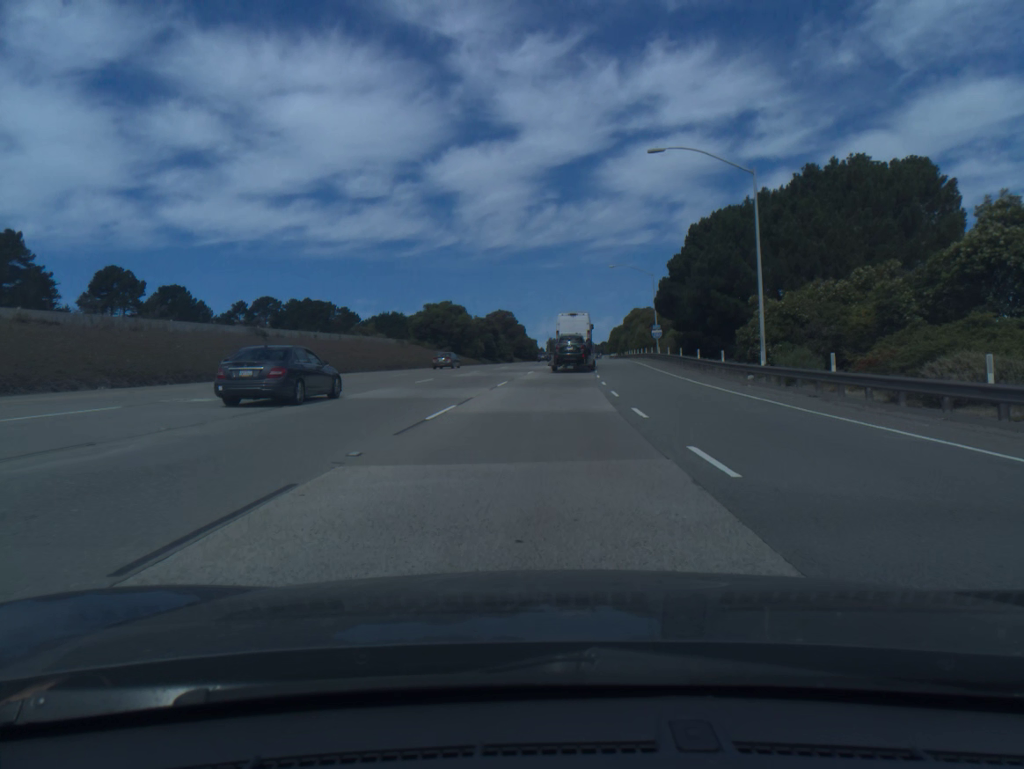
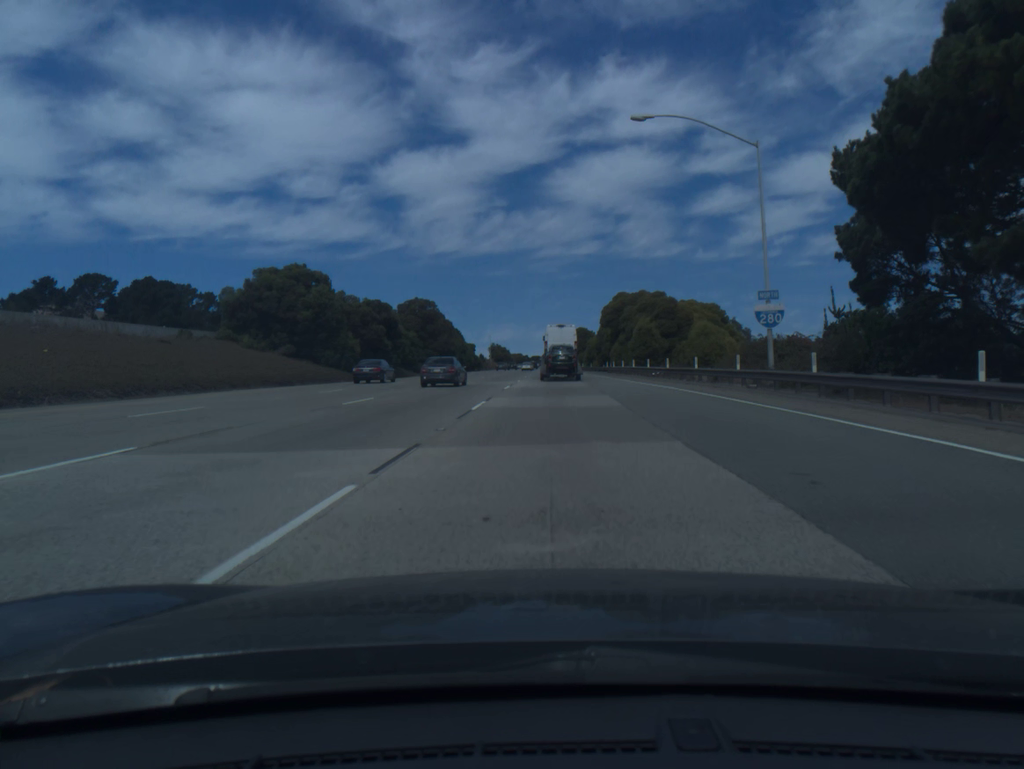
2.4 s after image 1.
(+1.7, +54.3) m; +4°
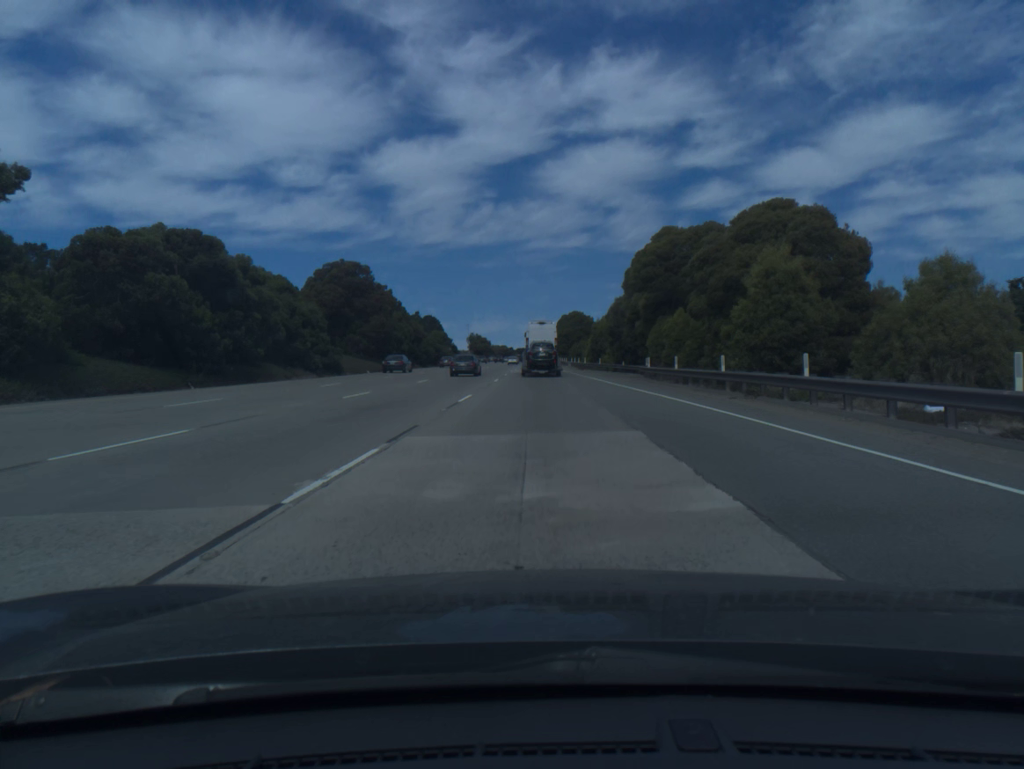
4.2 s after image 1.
(+0.6, +40.8) m; +1°
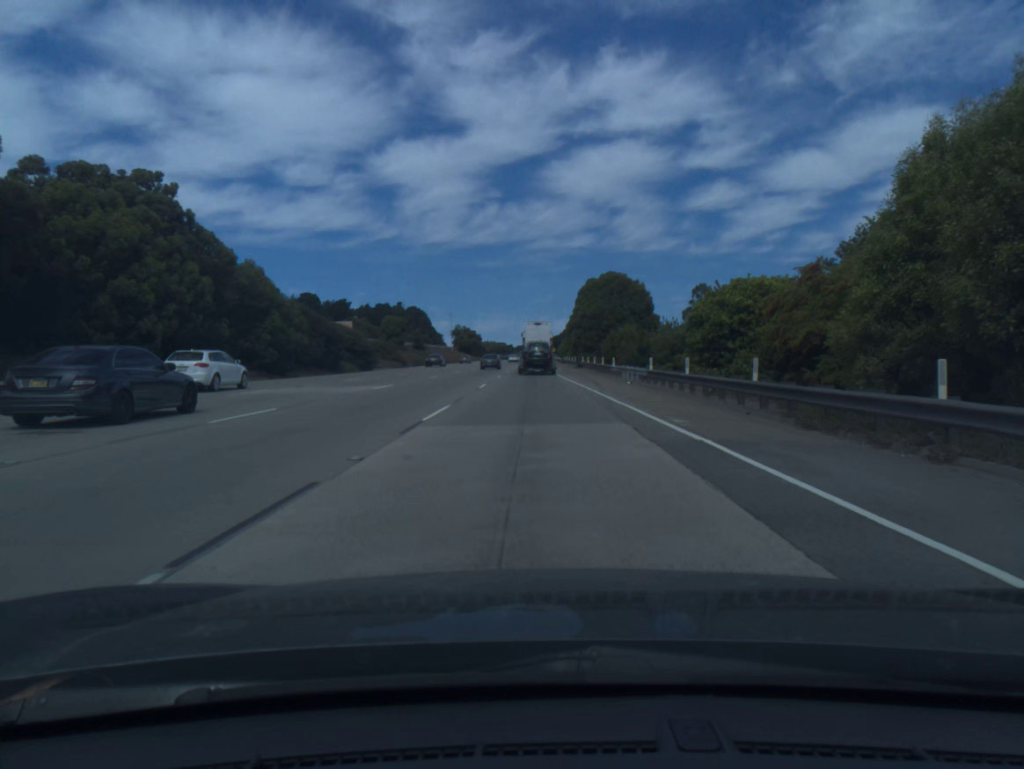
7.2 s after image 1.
(-0.7, +68.7) m; 0°
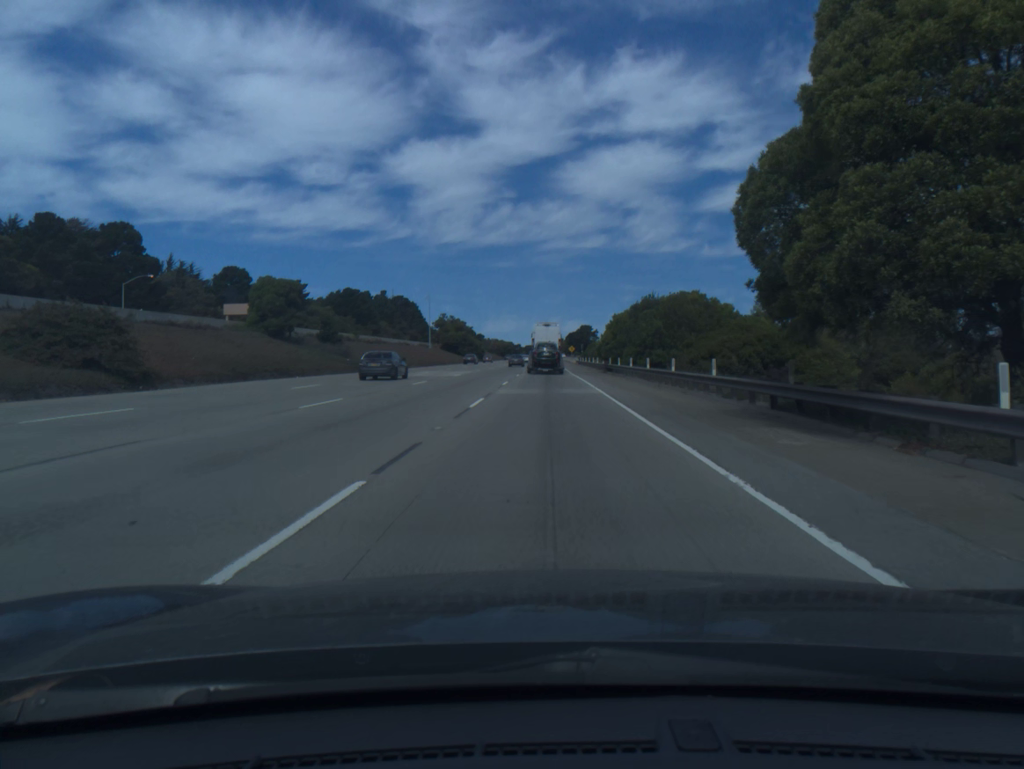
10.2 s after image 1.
(-0.7, +69.3) m; -1°
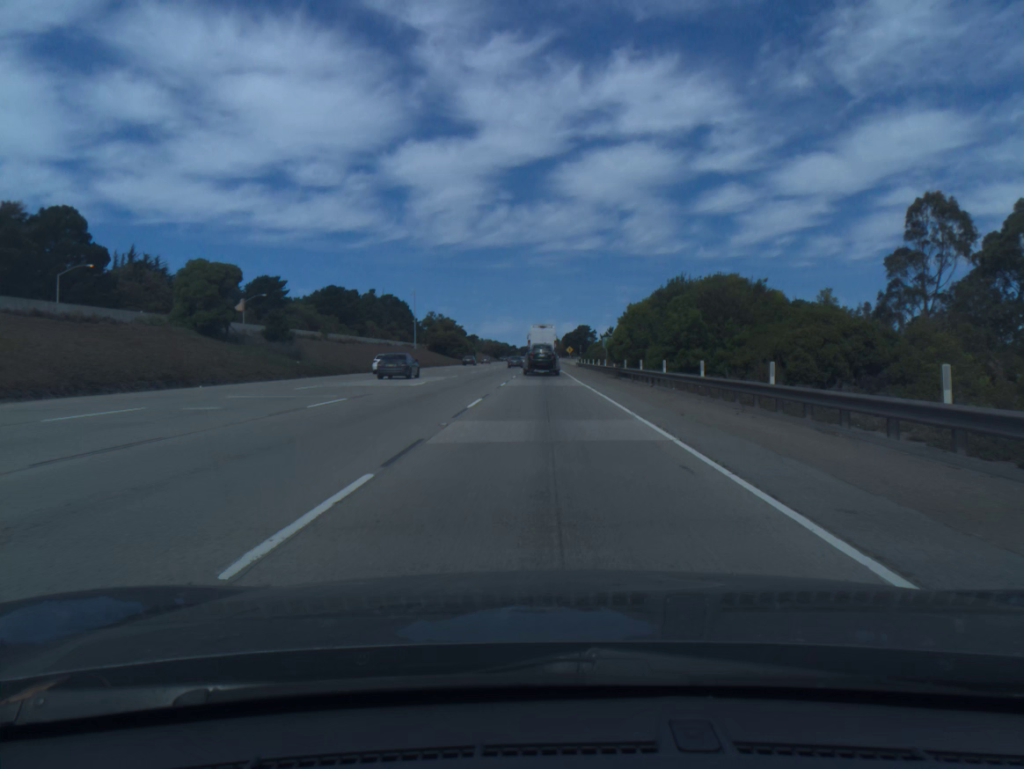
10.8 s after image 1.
(0.0, +14.0) m; 0°
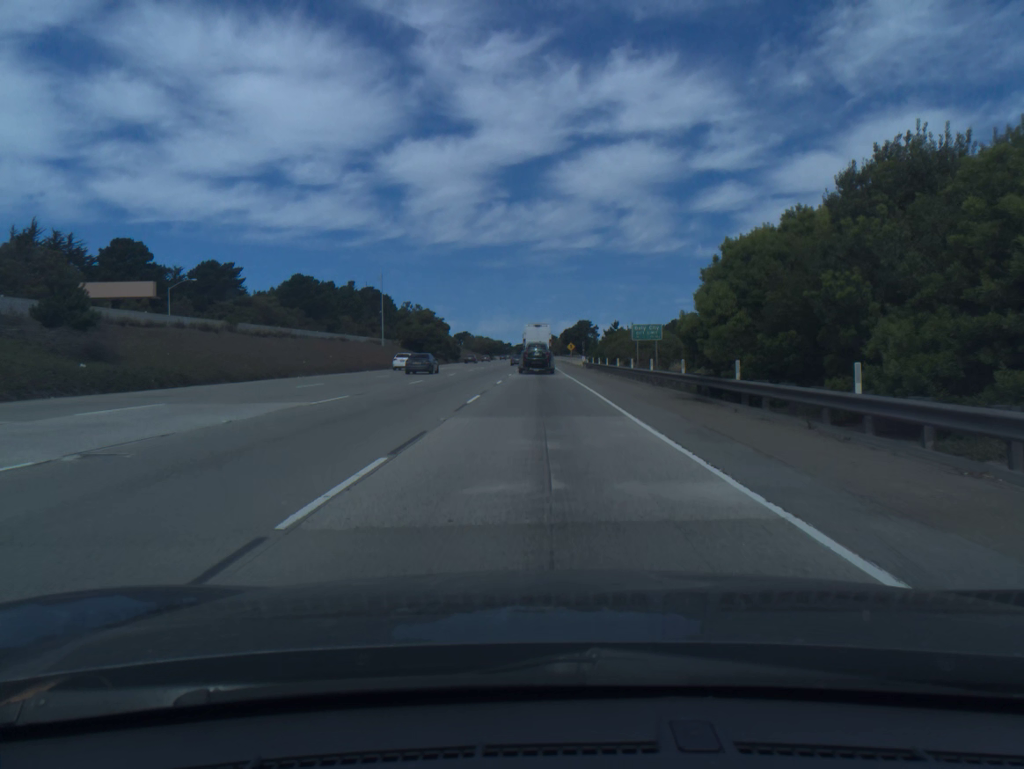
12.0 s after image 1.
(+0.1, +28.0) m; 0°
